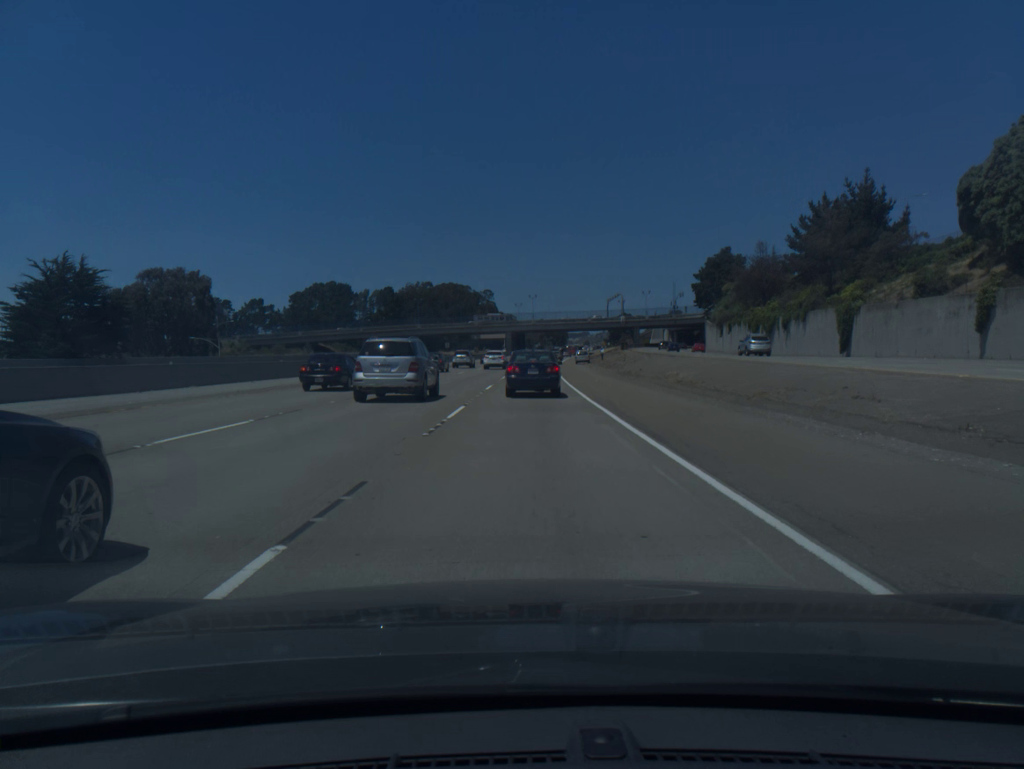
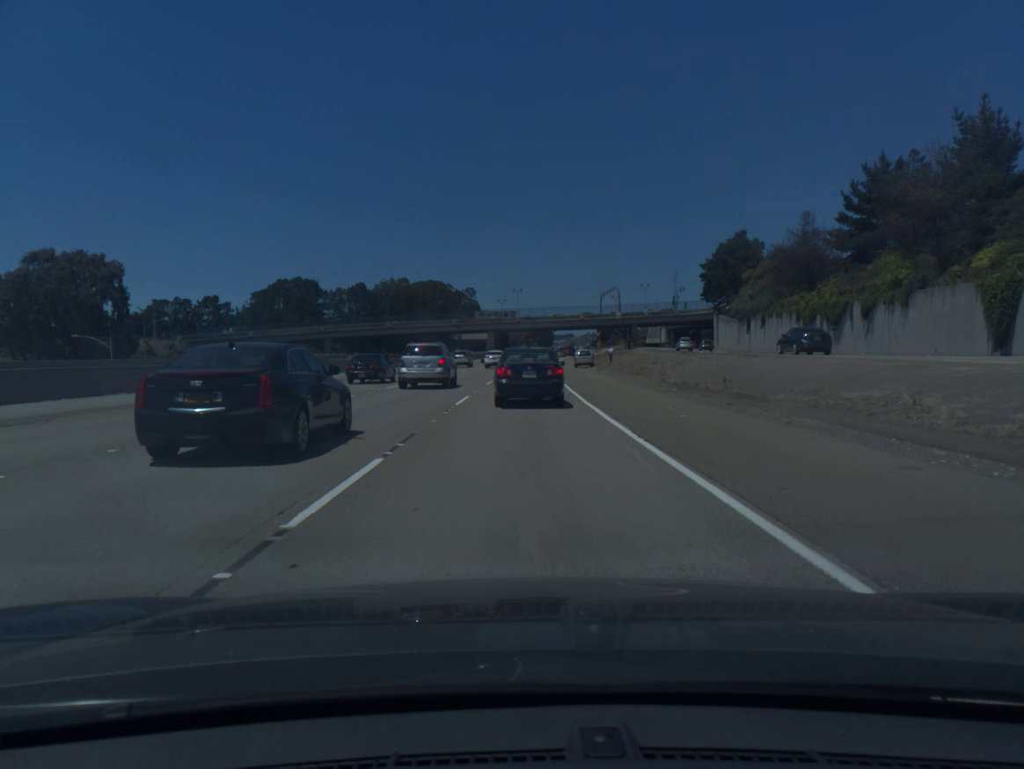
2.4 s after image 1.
(+0.2, +24.4) m; +1°
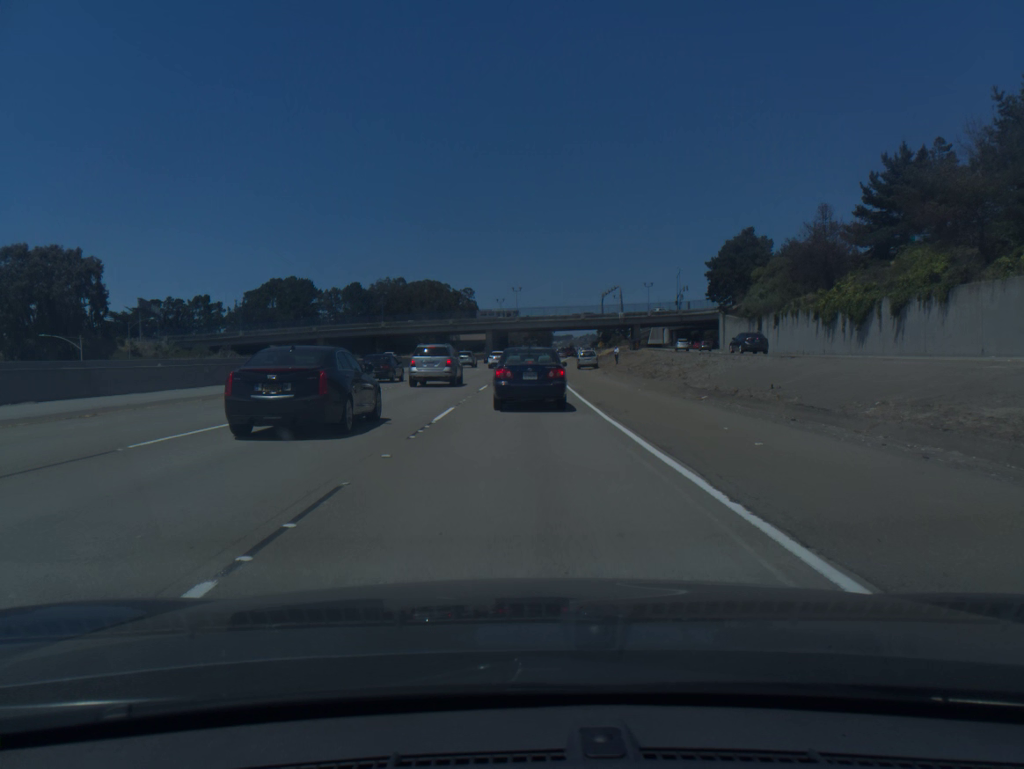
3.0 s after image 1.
(0.0, +5.1) m; 0°
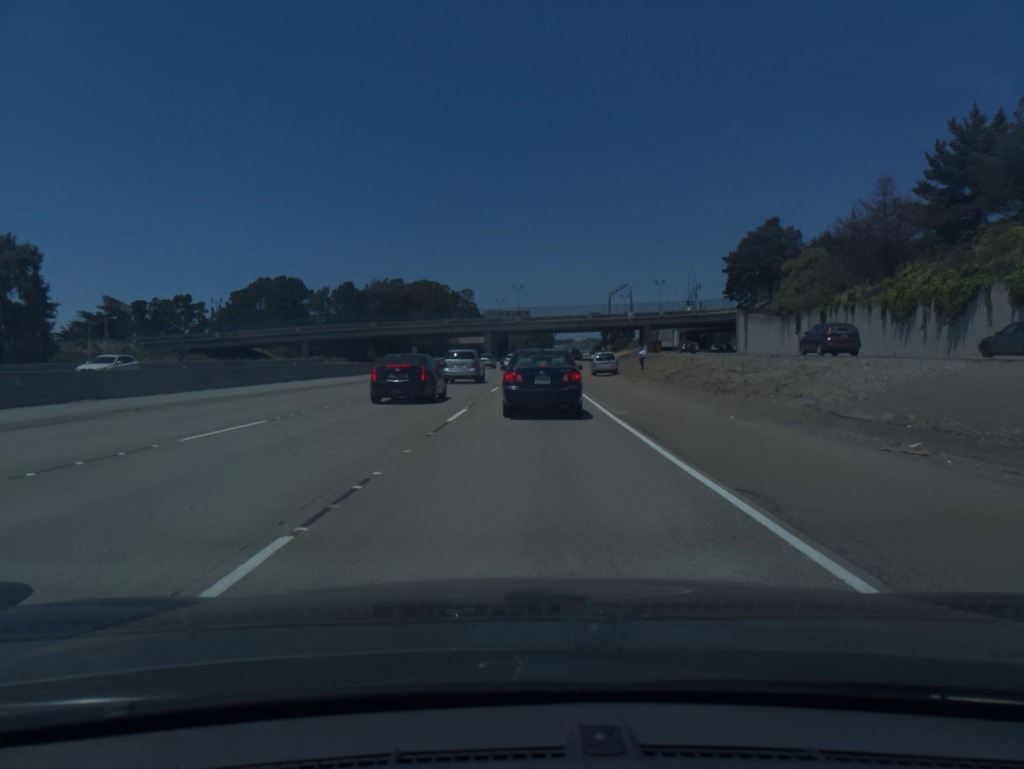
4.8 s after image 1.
(0.0, +13.7) m; 0°
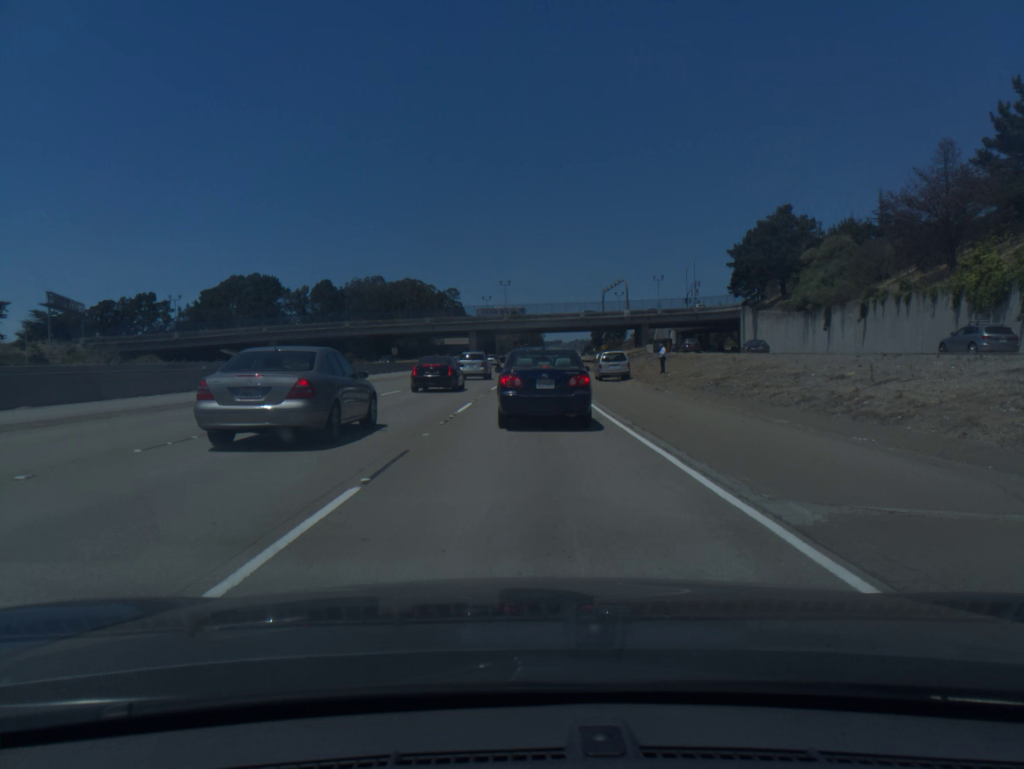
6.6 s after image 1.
(+0.1, +12.0) m; +1°
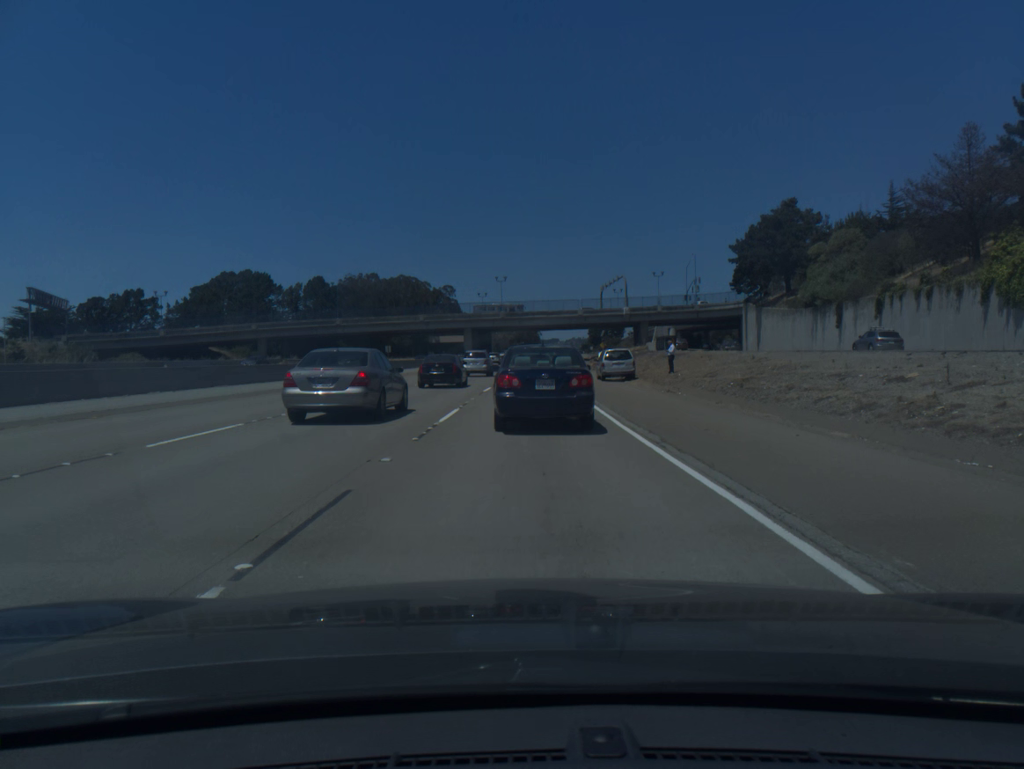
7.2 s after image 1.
(0.0, +3.4) m; 0°
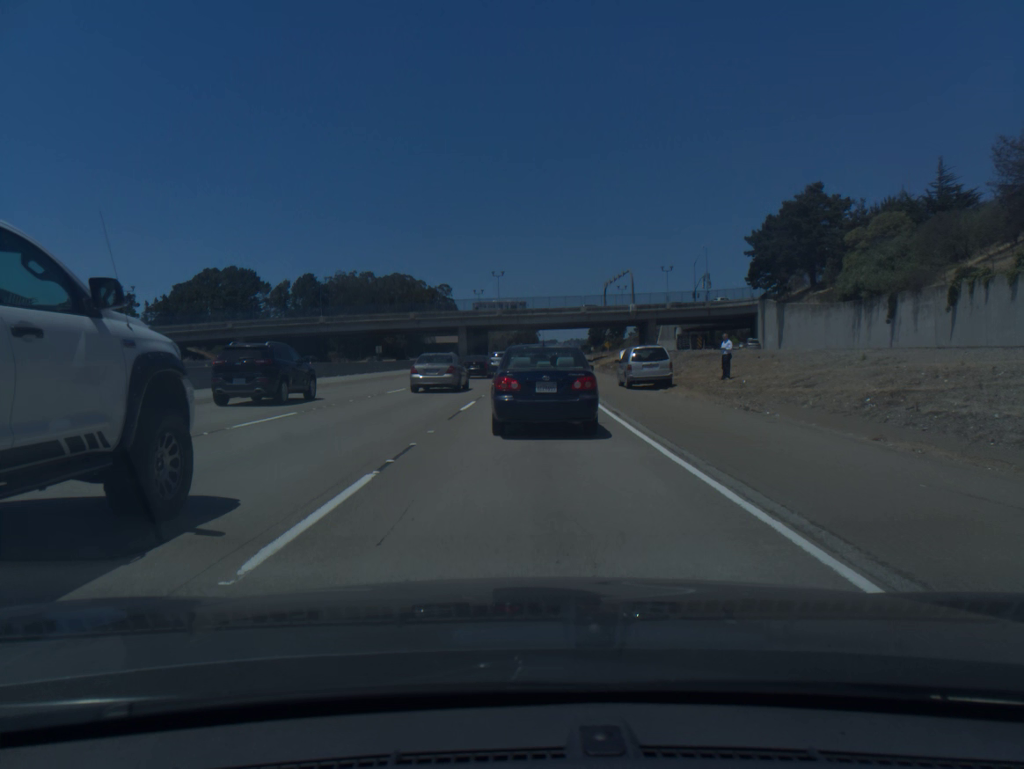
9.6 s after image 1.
(+0.1, +10.9) m; +1°
